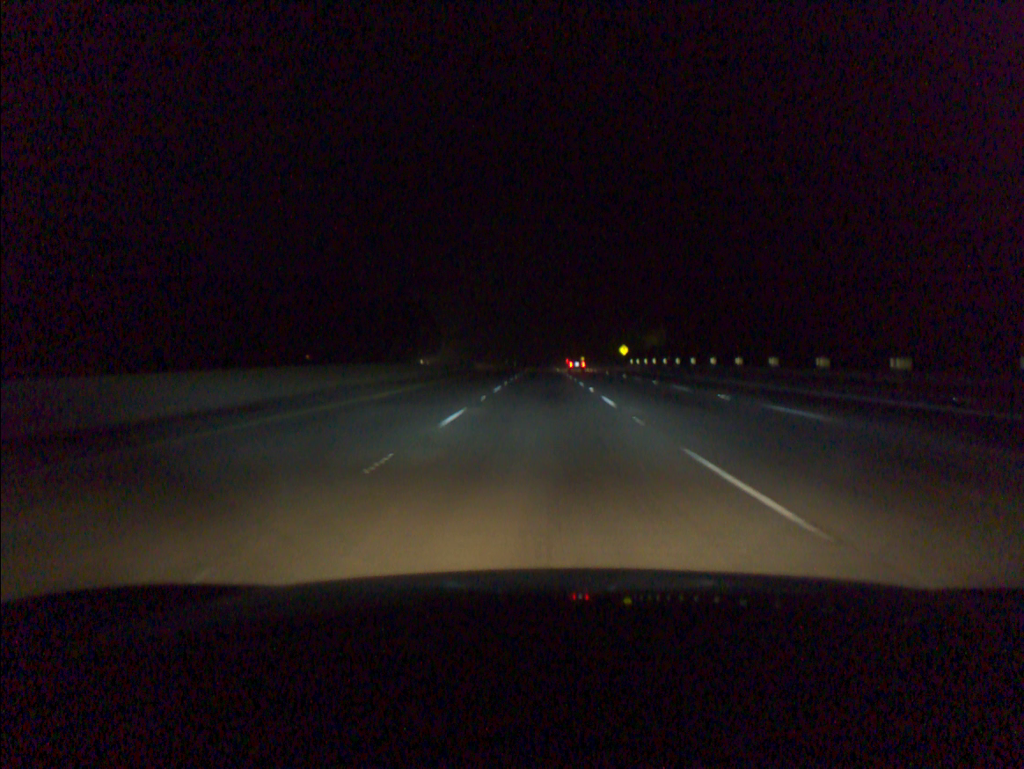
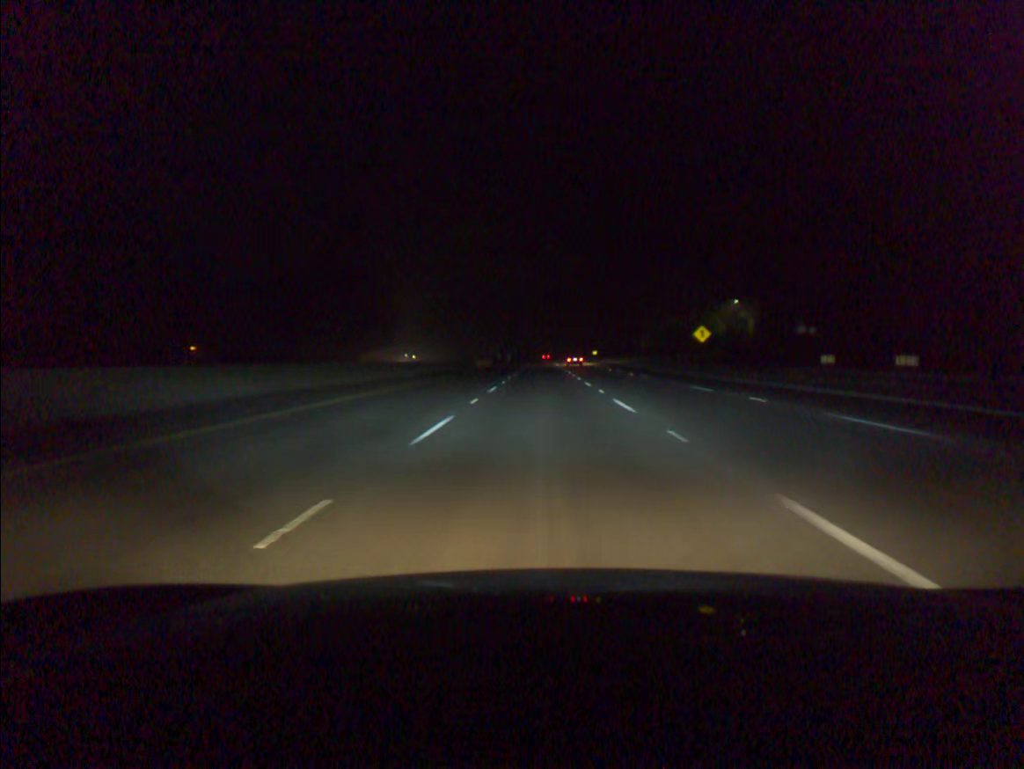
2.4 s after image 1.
(+0.1, +76.3) m; 0°
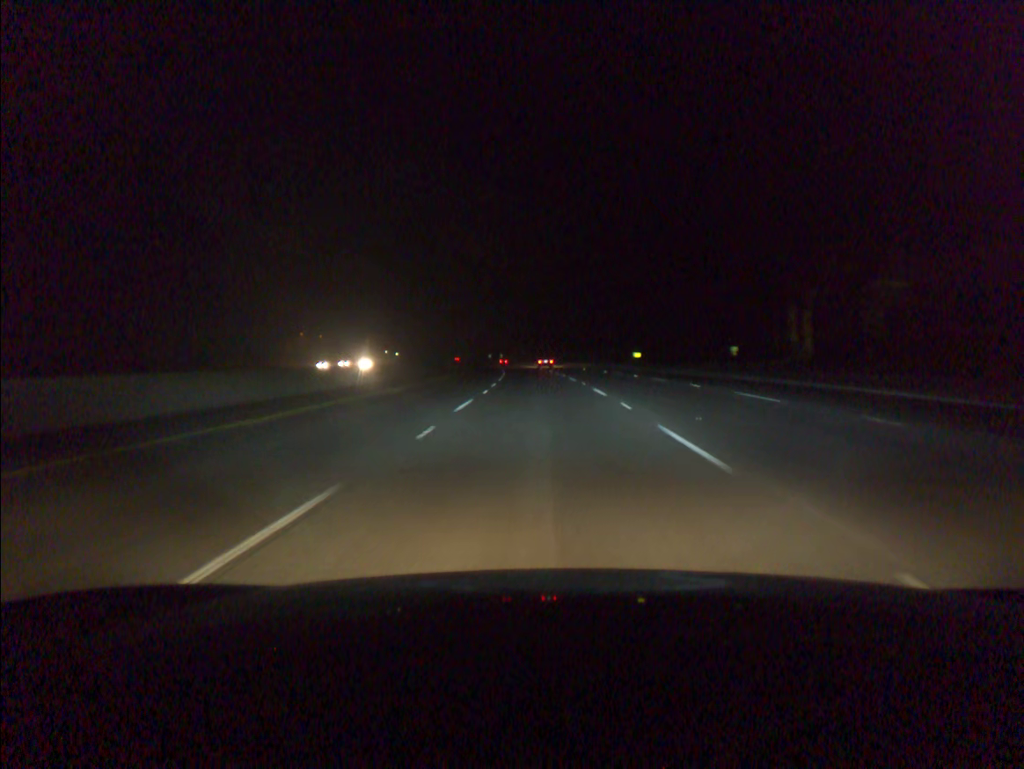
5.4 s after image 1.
(+0.1, +95.6) m; 0°
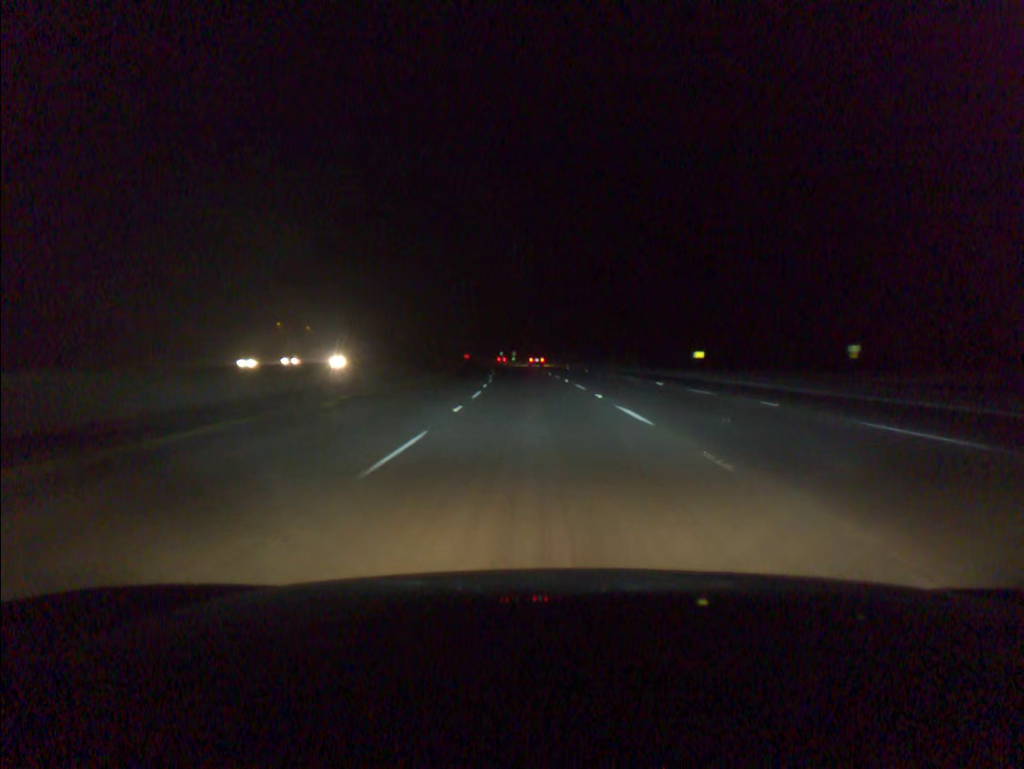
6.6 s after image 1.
(-0.4, +38.2) m; -1°
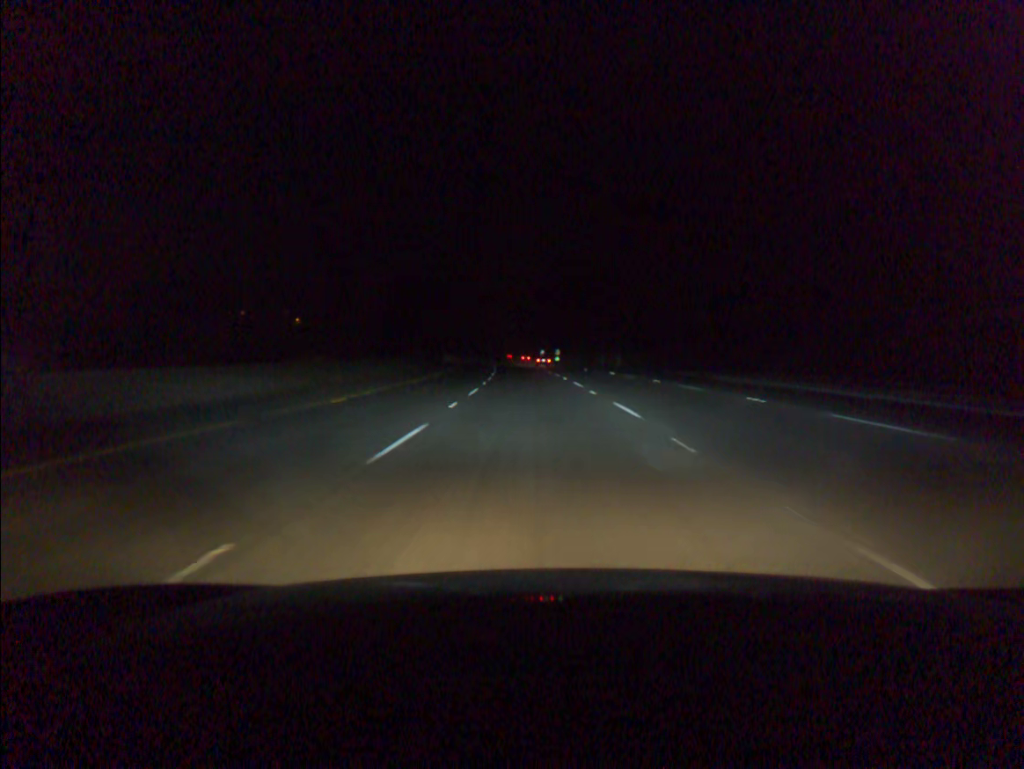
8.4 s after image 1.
(-1.5, +57.3) m; -3°
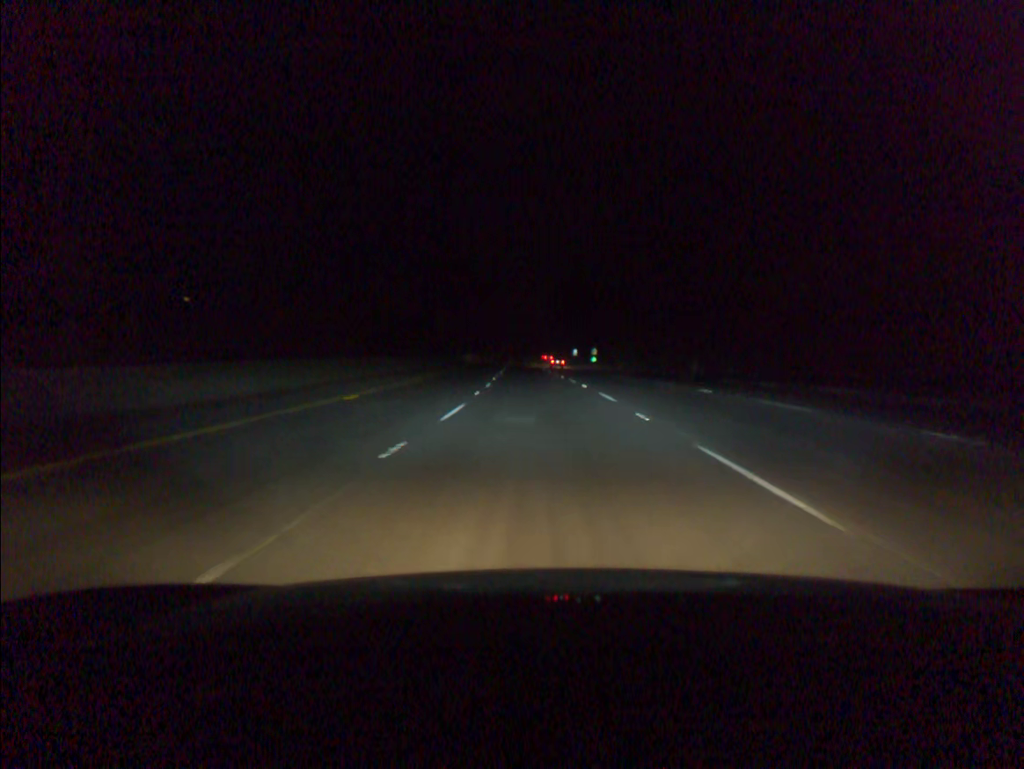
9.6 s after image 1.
(-0.7, +38.2) m; -2°
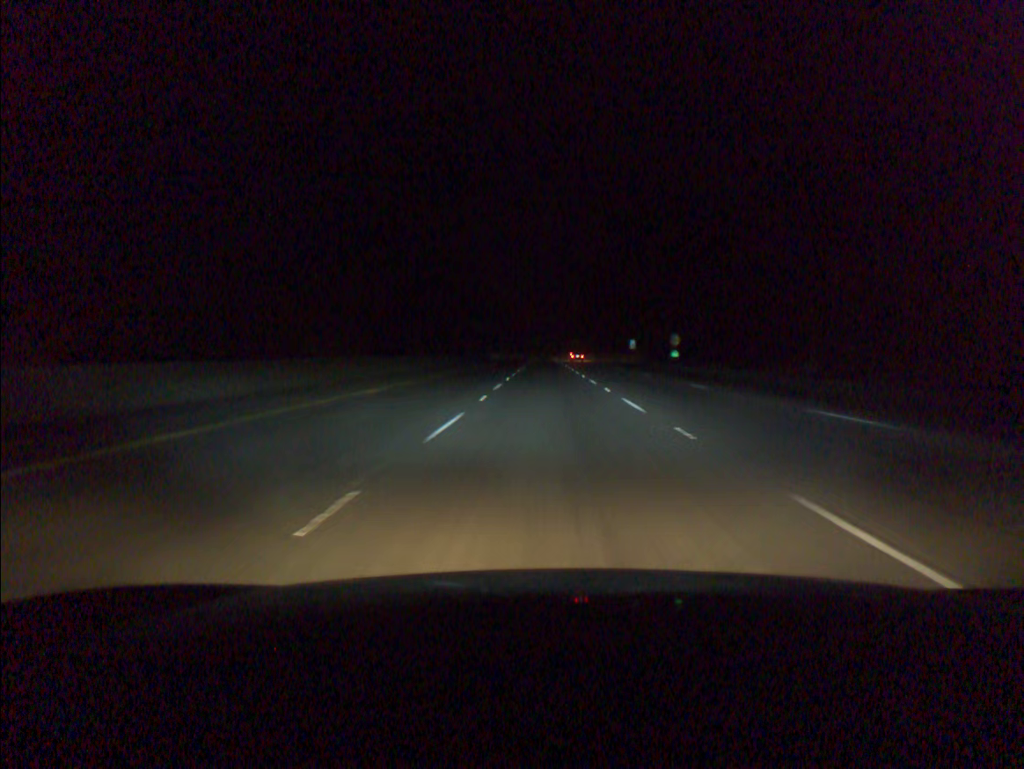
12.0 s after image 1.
(-1.8, +76.4) m; -2°
